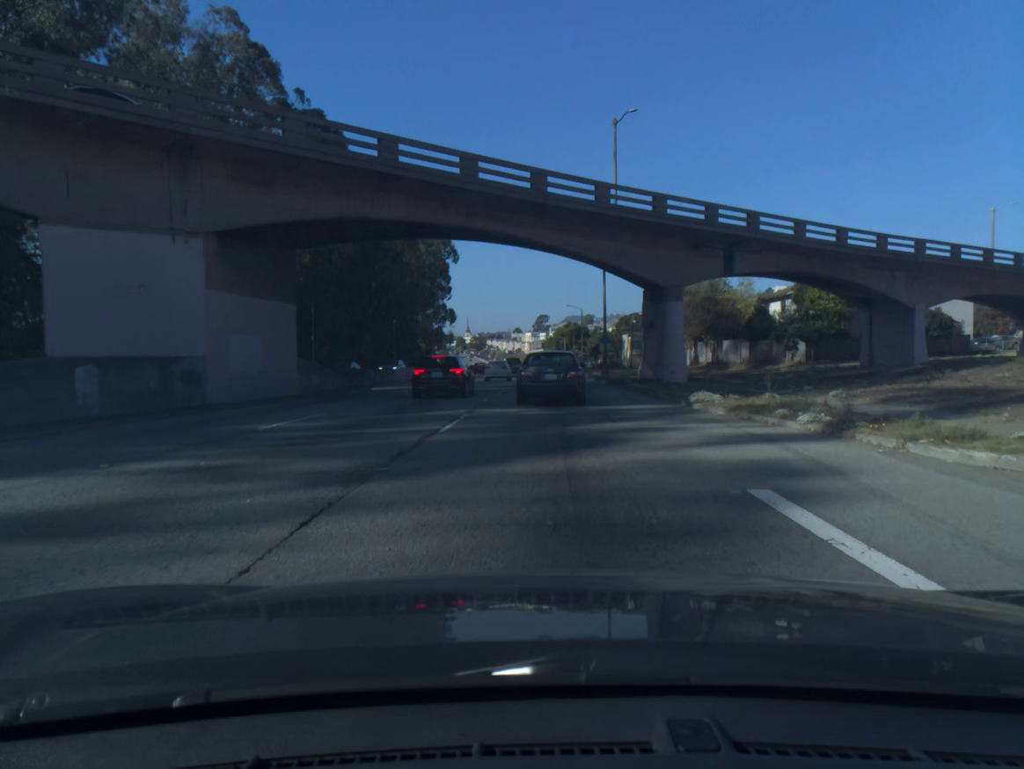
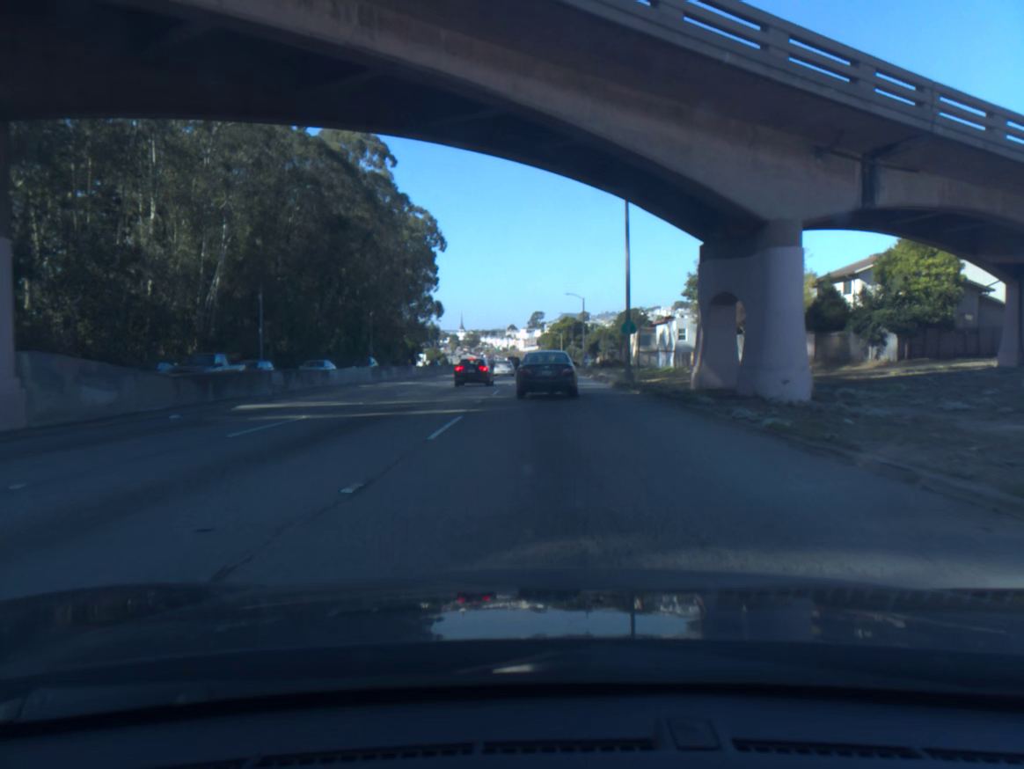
(0.0, +15.9) m; 0°
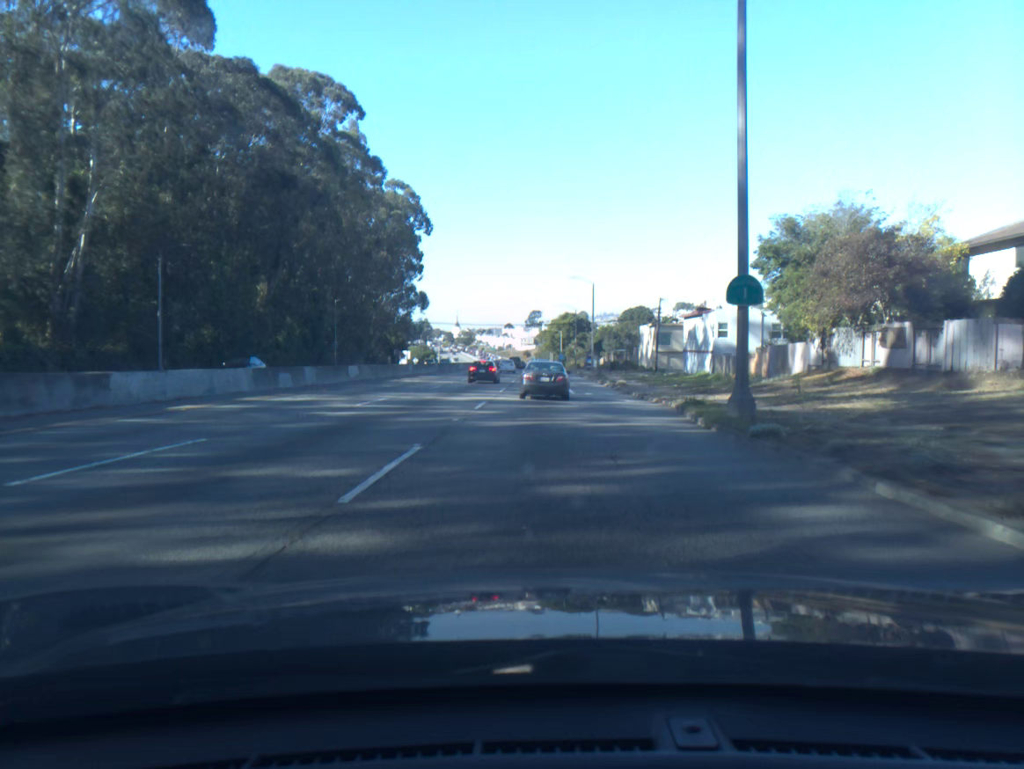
(0.0, +20.0) m; +1°
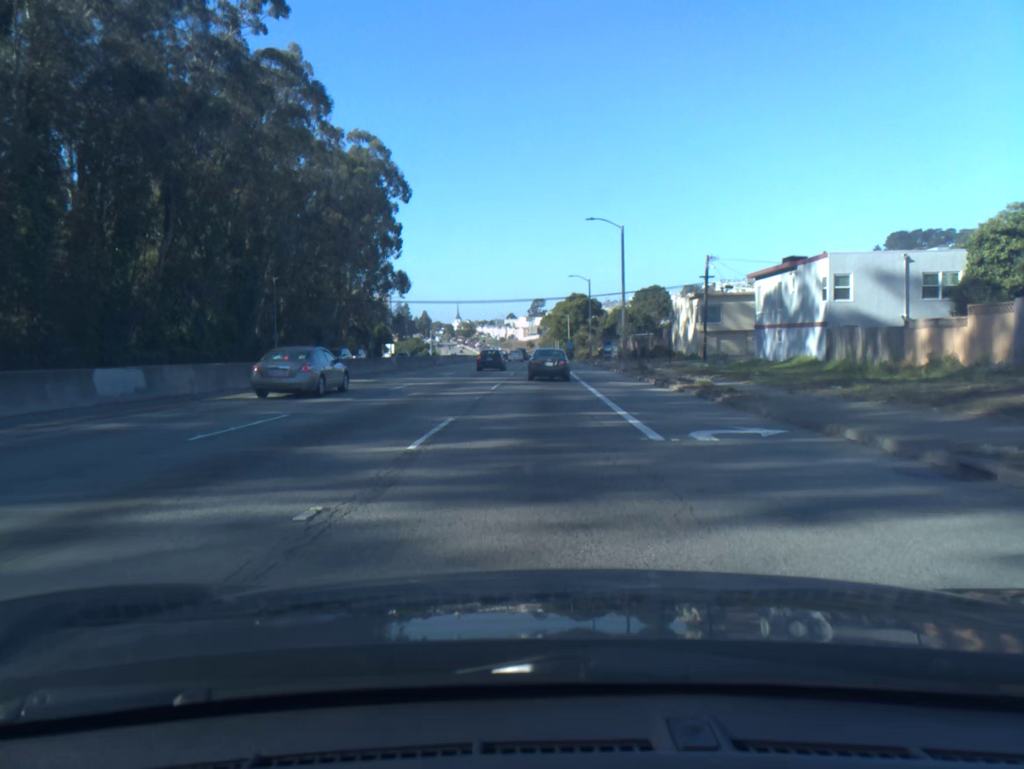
(-0.1, +25.3) m; 0°
